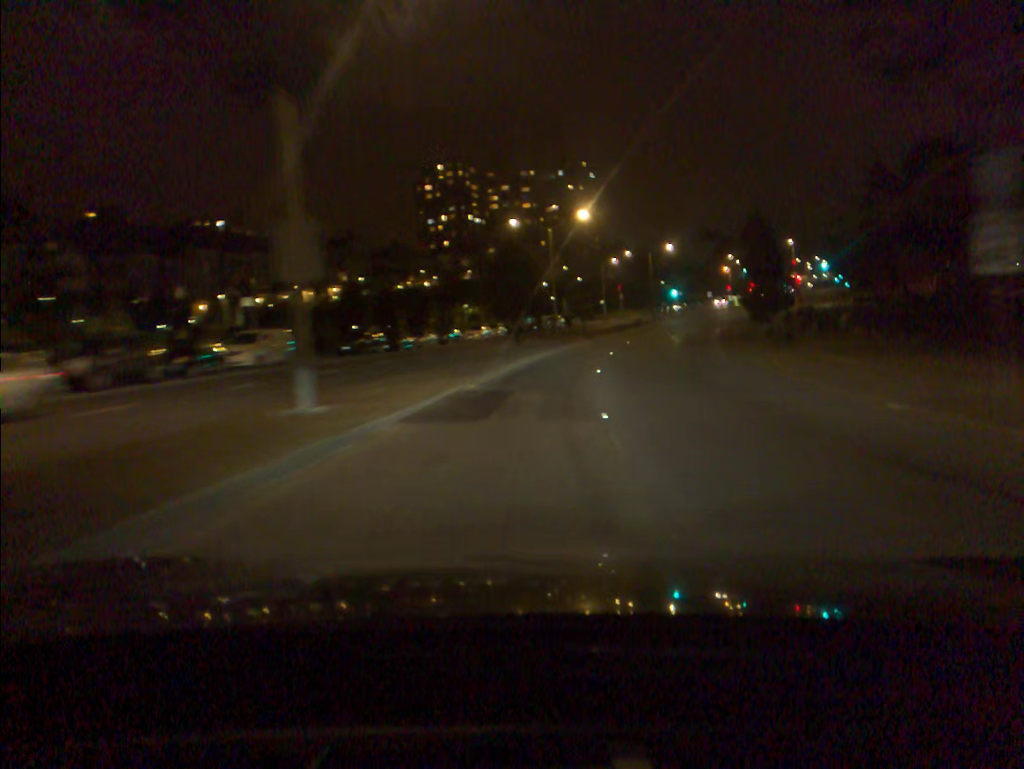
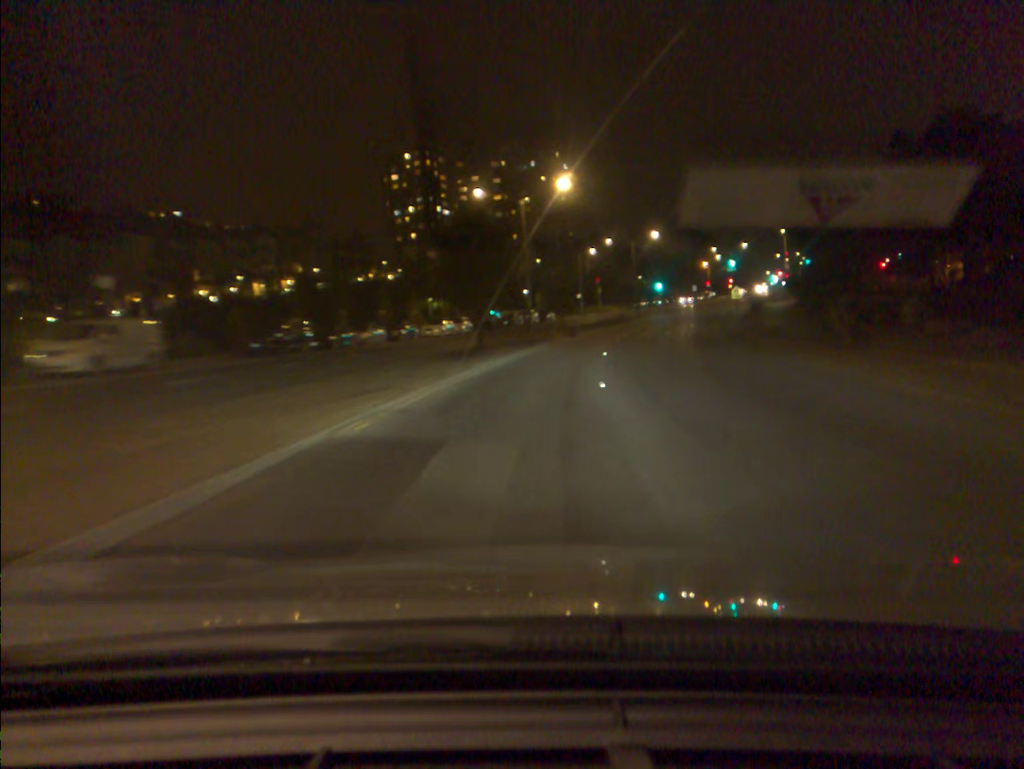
(+0.1, +11.2) m; +2°
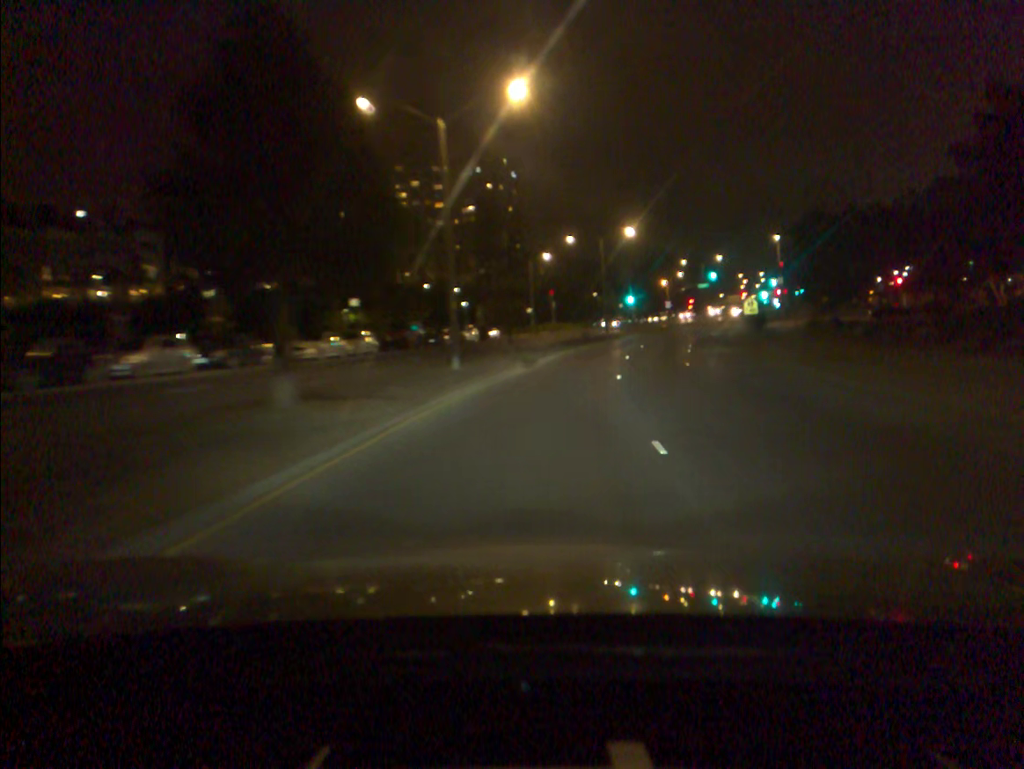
(+0.7, +22.5) m; +4°
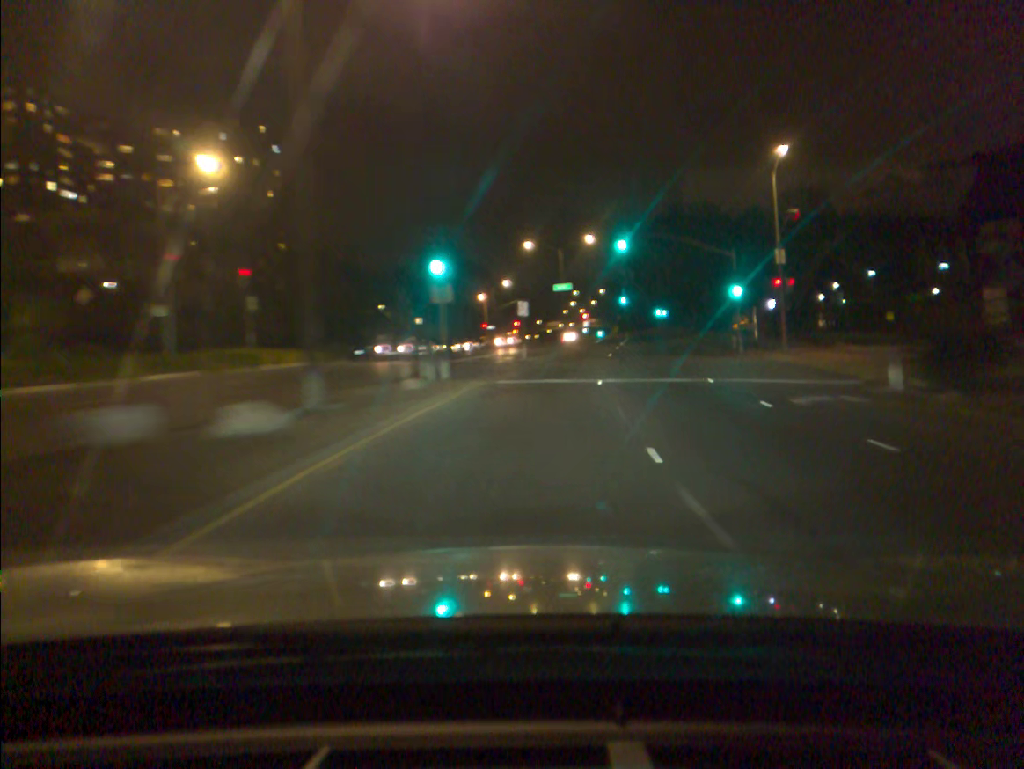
(+7.3, +58.3) m; +14°
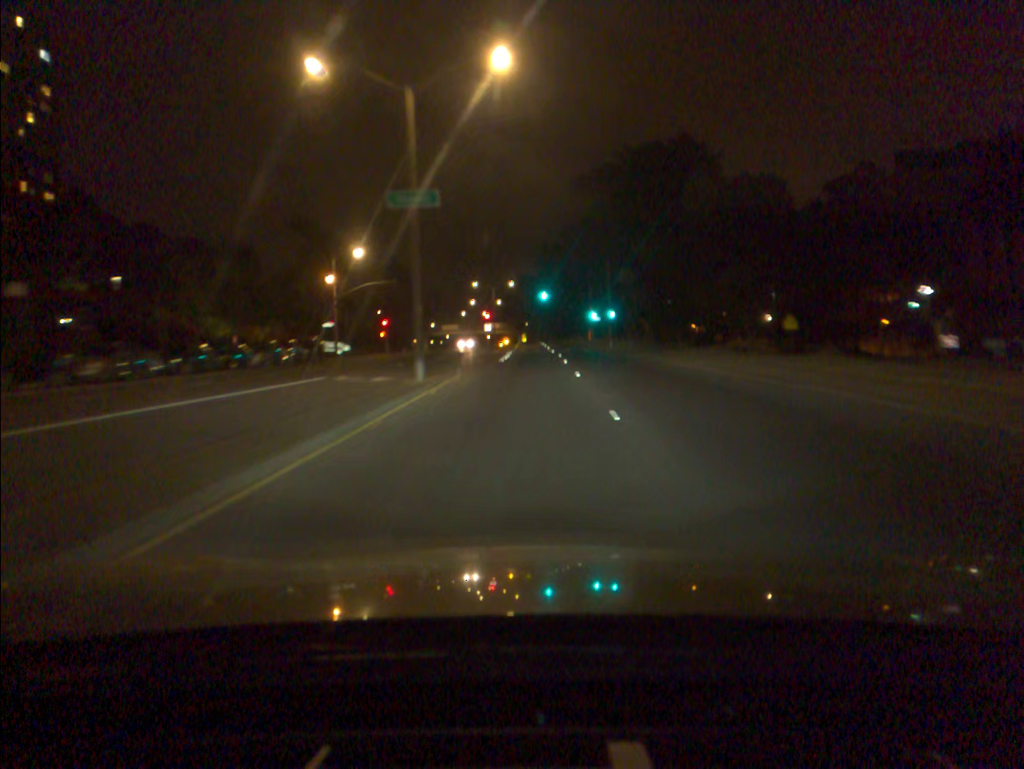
(+3.4, +47.2) m; +7°
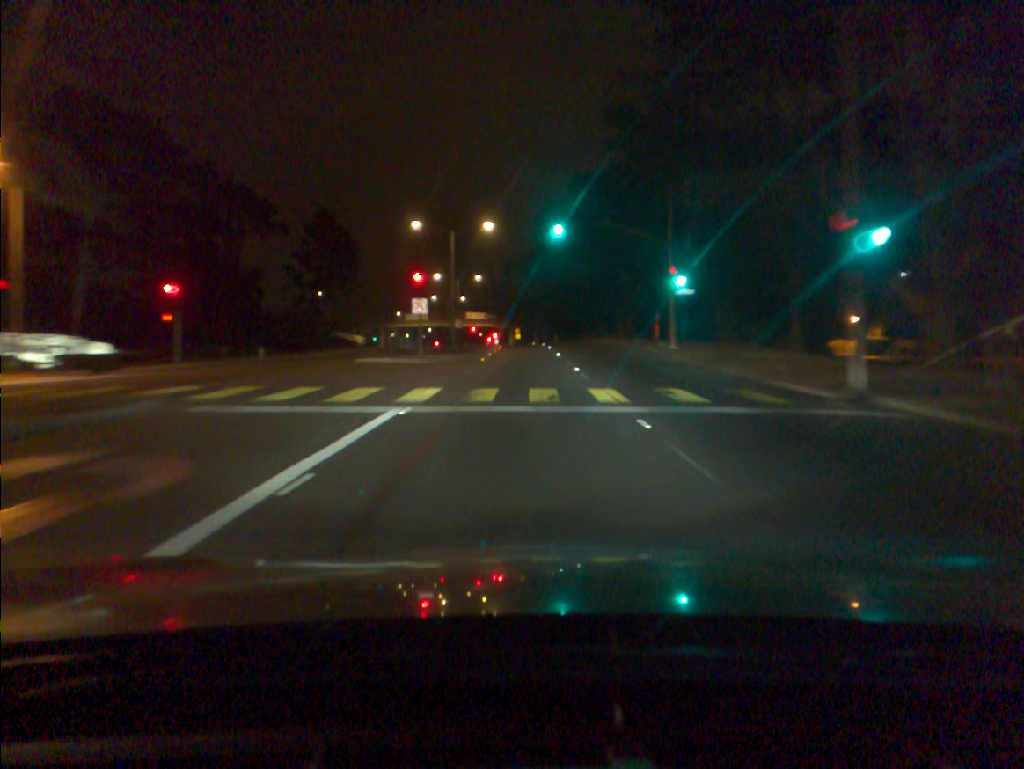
(+0.4, +58.8) m; 0°
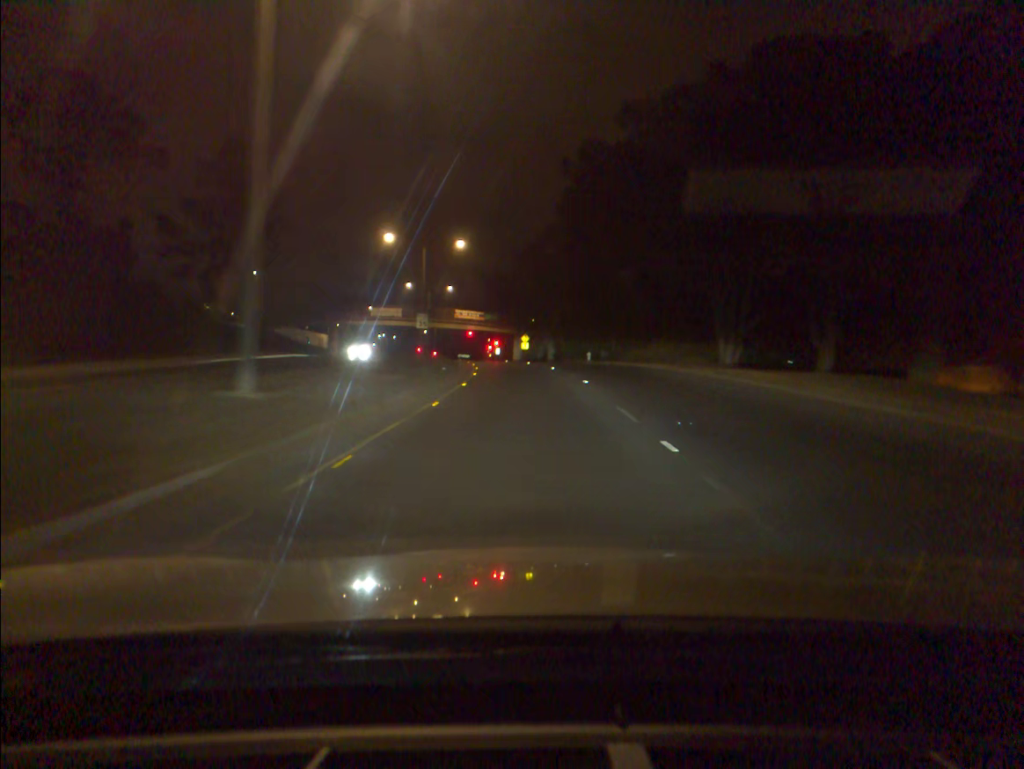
(-0.4, +44.8) m; -1°
